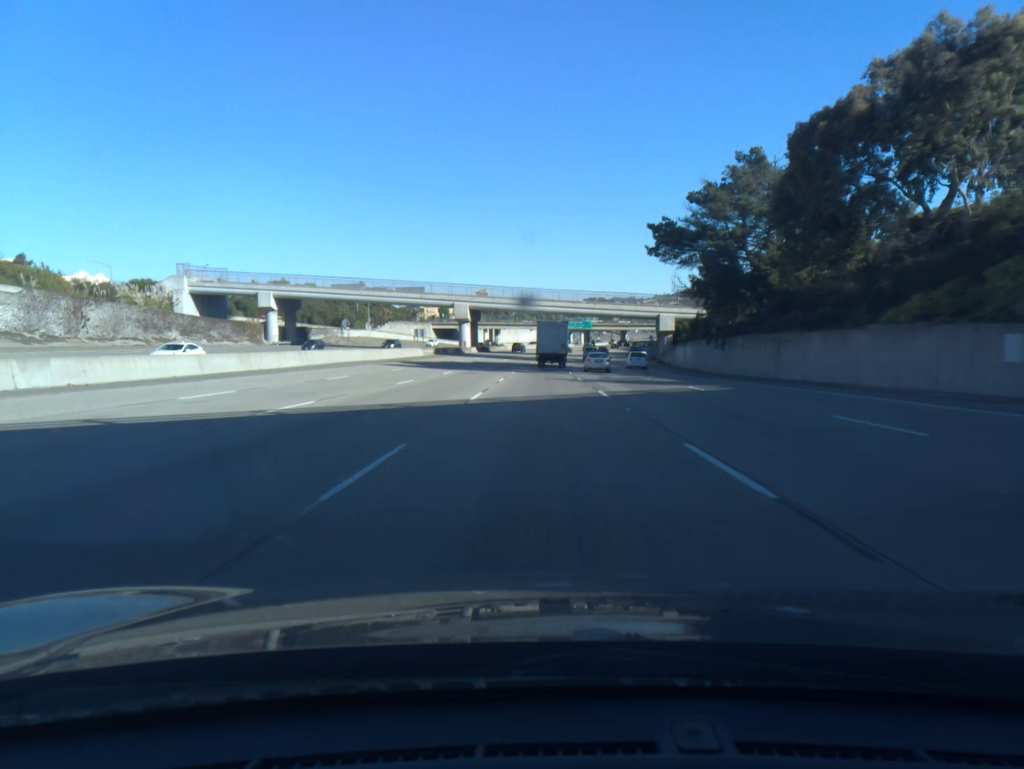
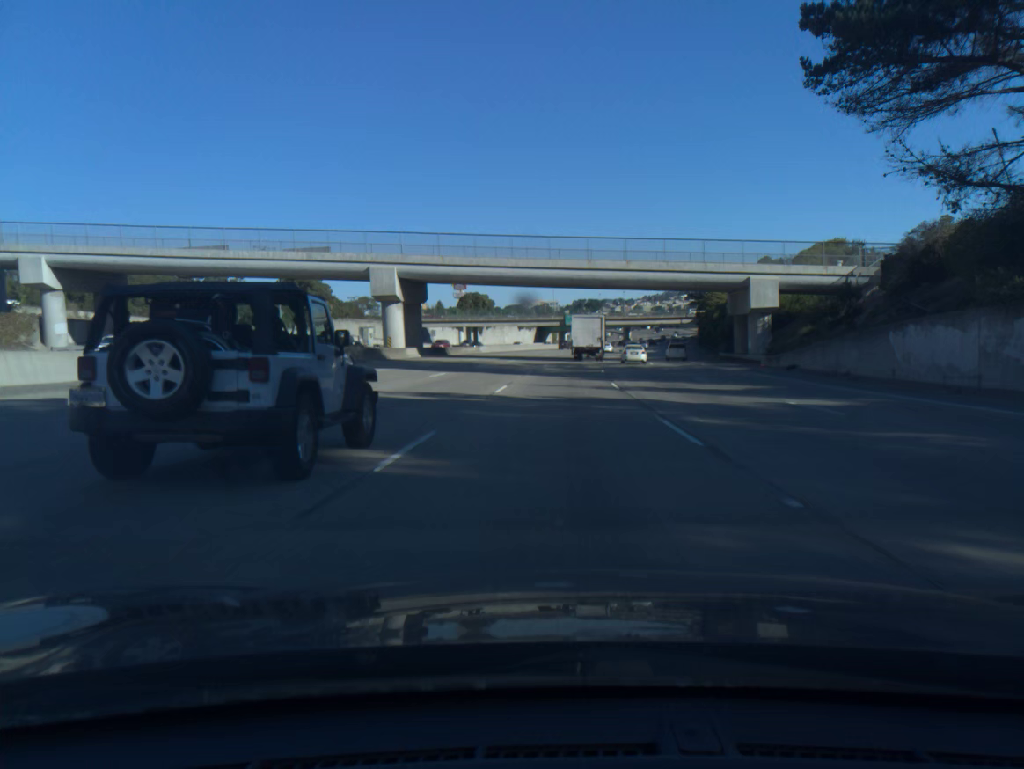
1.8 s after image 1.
(0.0, +54.6) m; +1°
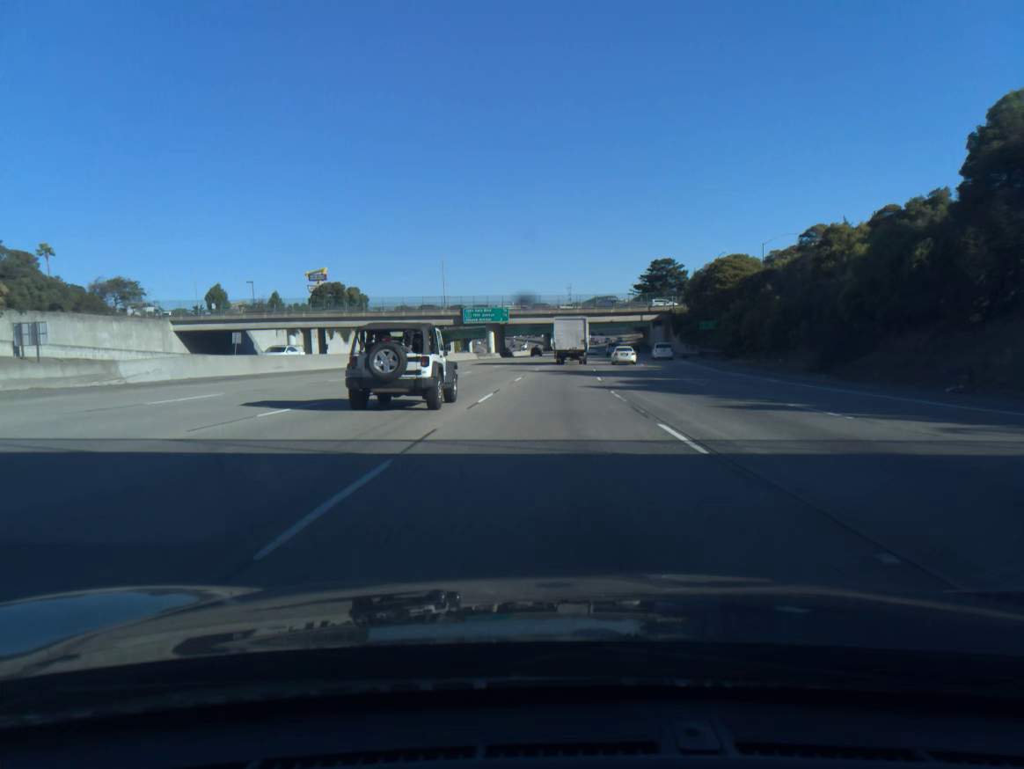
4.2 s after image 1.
(+3.9, +73.9) m; +6°
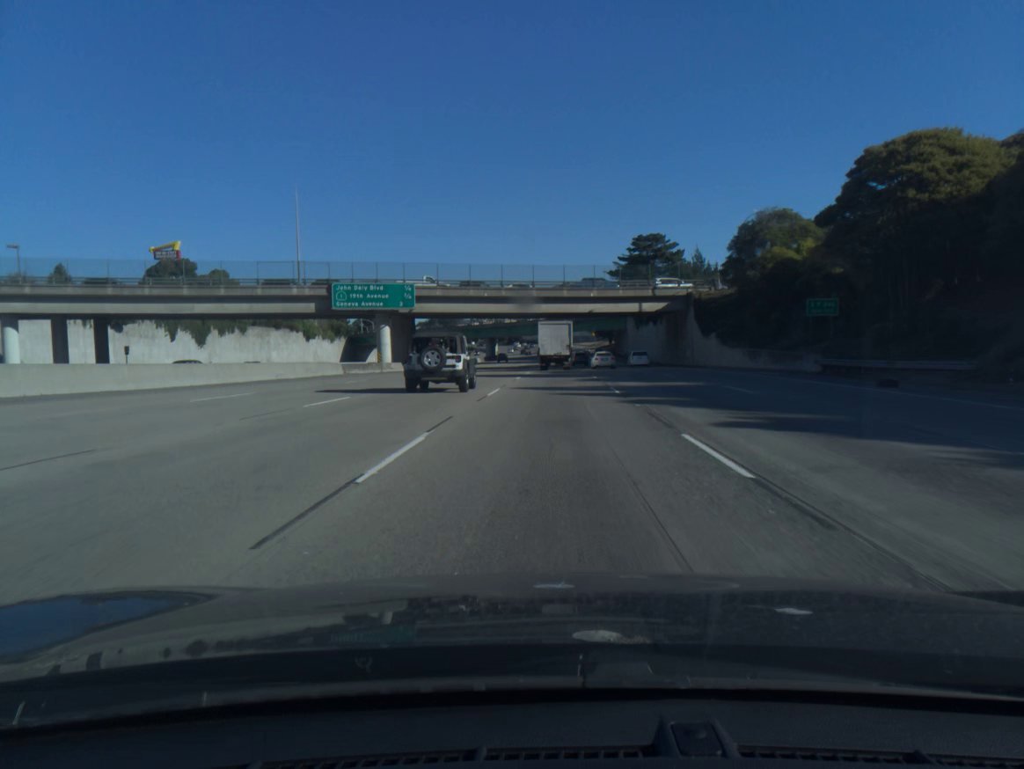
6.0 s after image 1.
(+1.8, +54.2) m; +4°
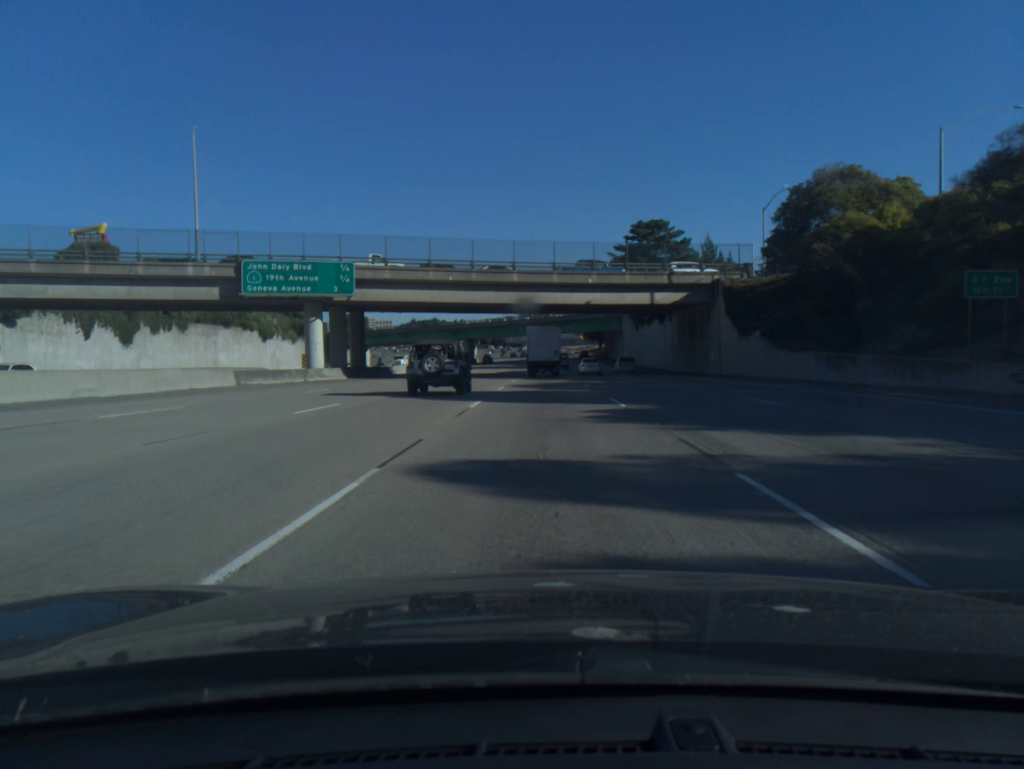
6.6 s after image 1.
(+0.2, +18.0) m; +1°
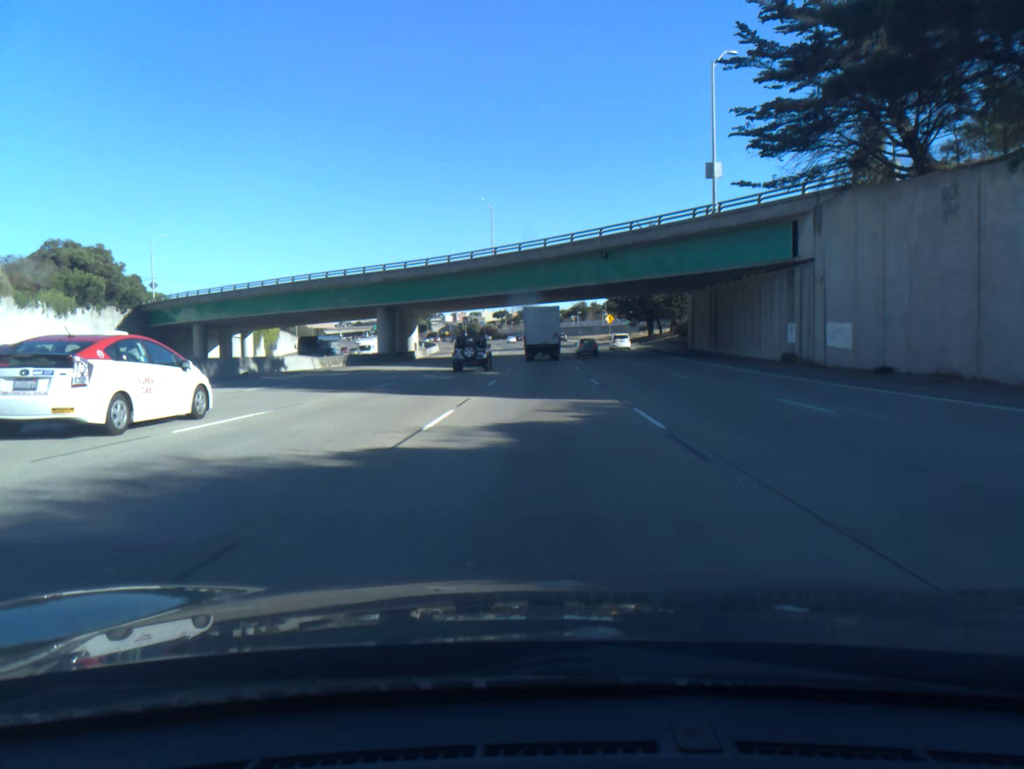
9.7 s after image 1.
(+0.5, +90.8) m; 0°
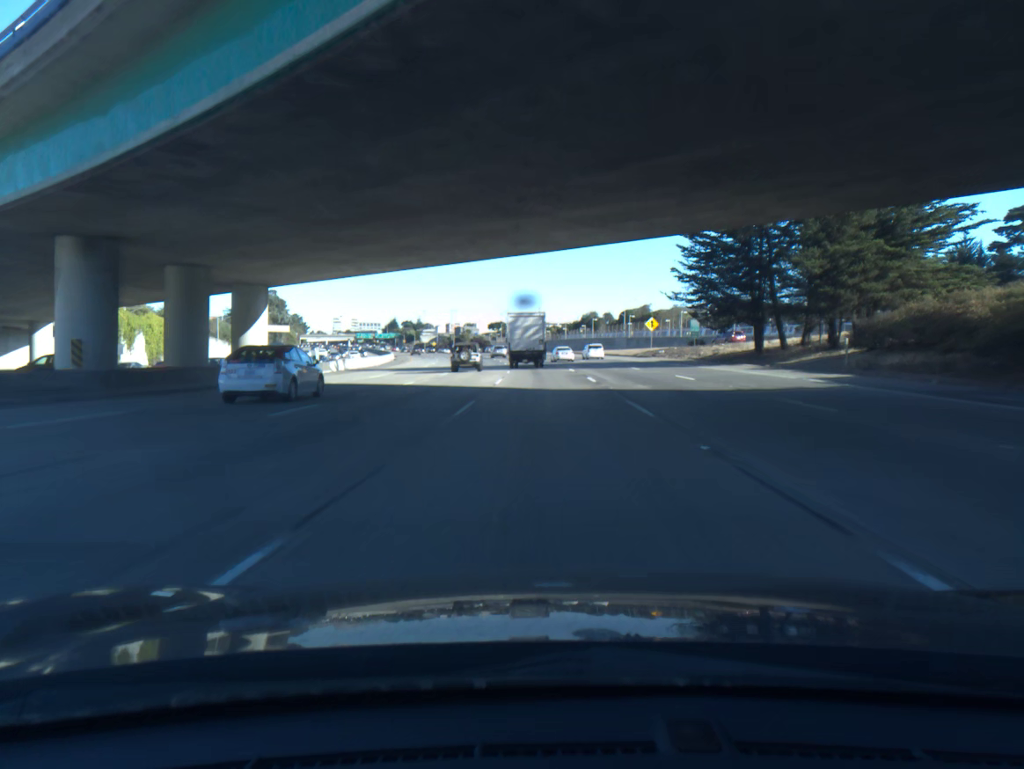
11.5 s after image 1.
(0.0, +54.0) m; 0°
